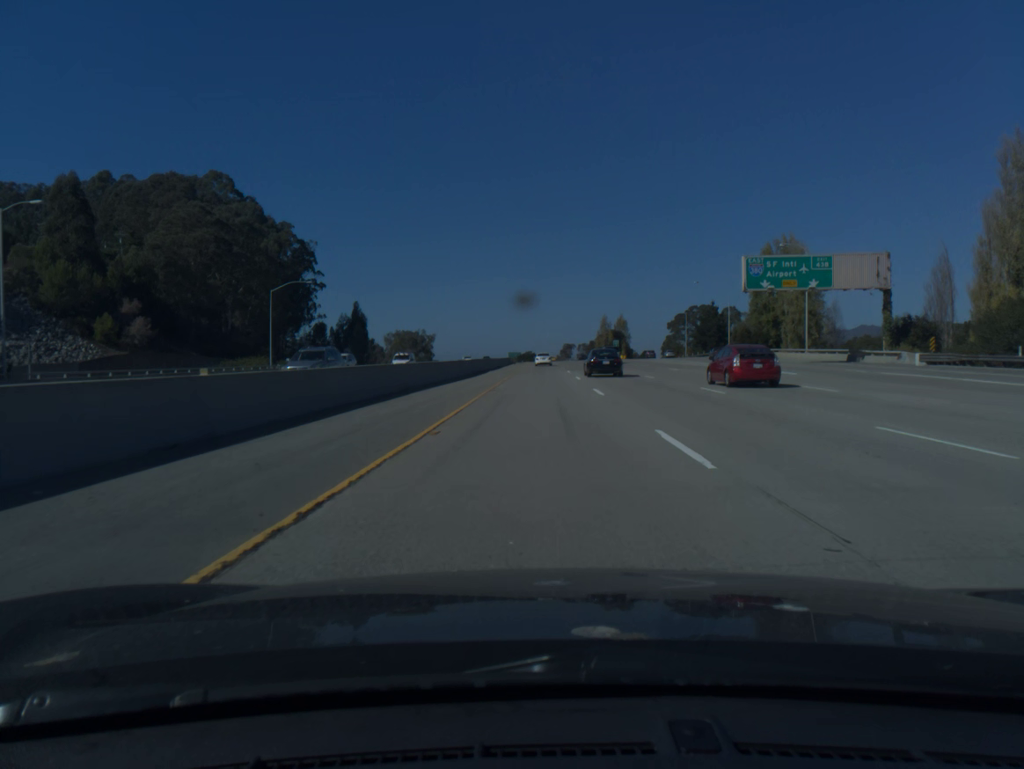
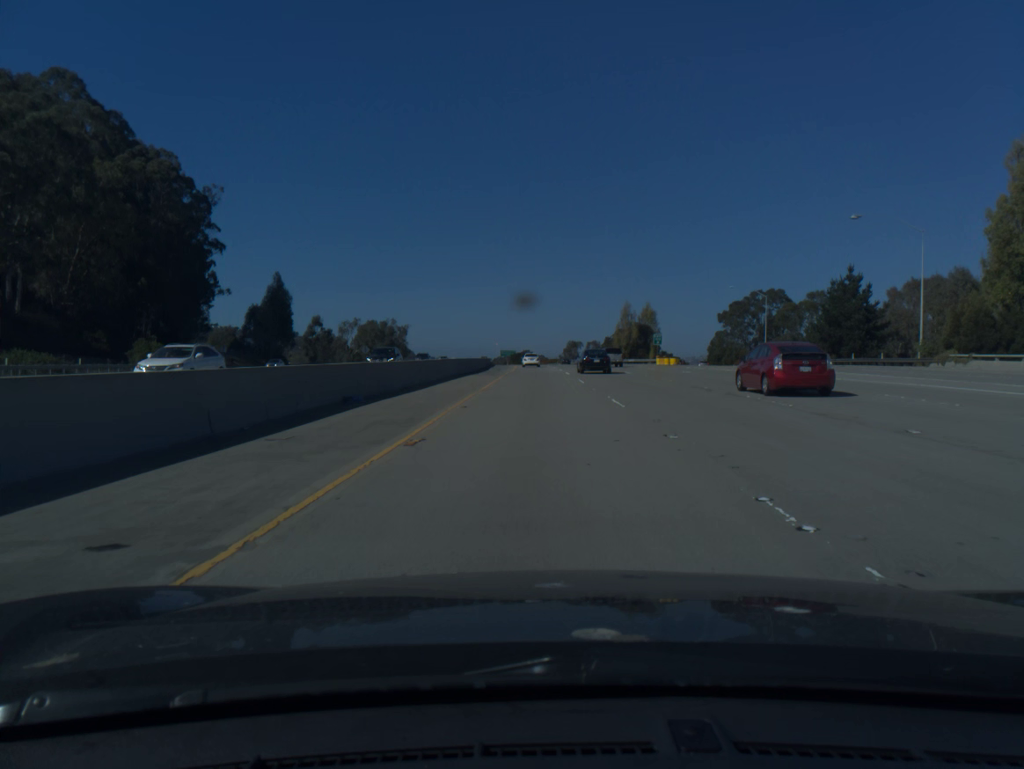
(+0.1, +64.8) m; 0°
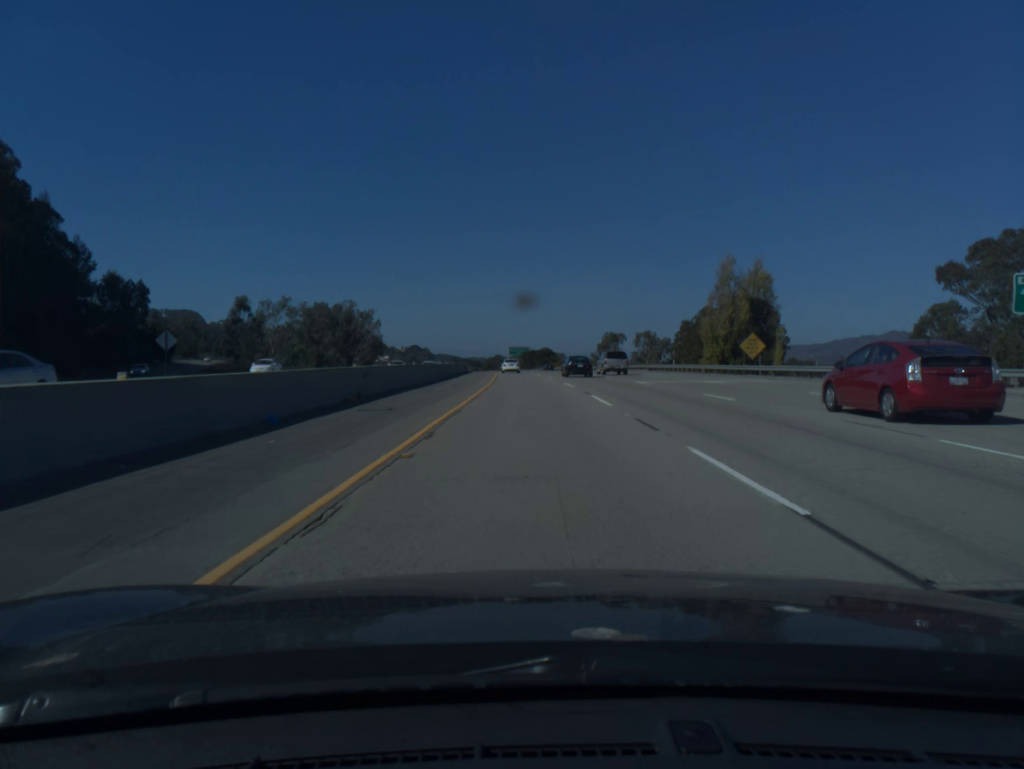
(-0.8, +83.6) m; -1°
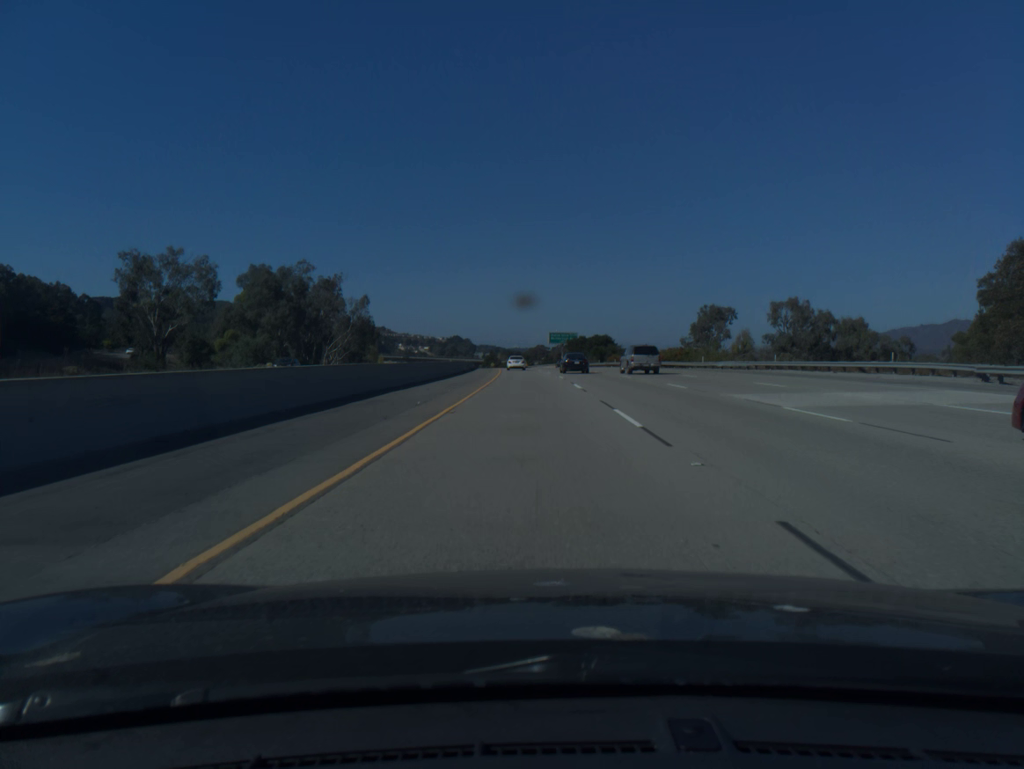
(-1.7, +66.1) m; -3°
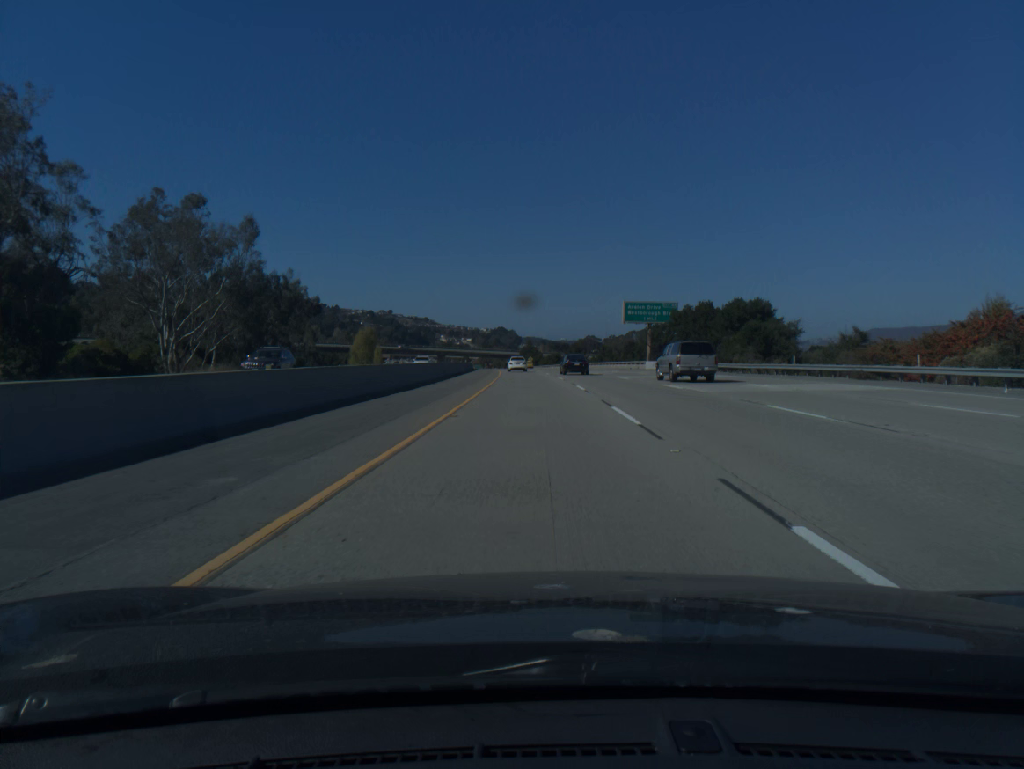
(-2.7, +85.8) m; -3°
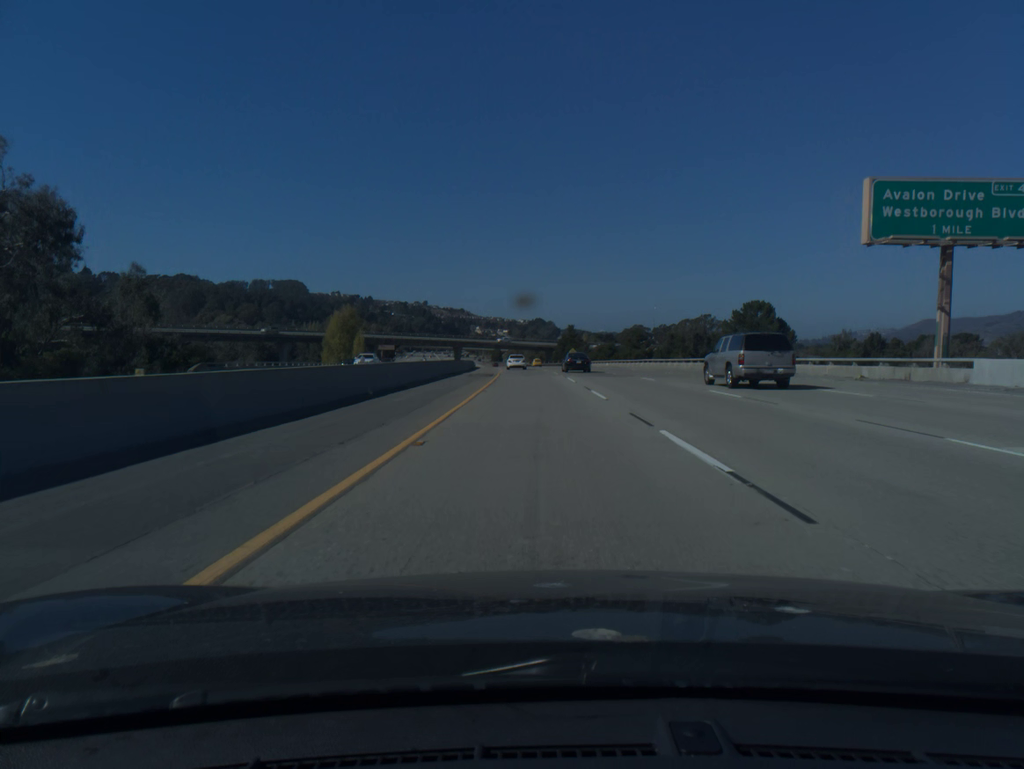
(-1.6, +66.0) m; -3°
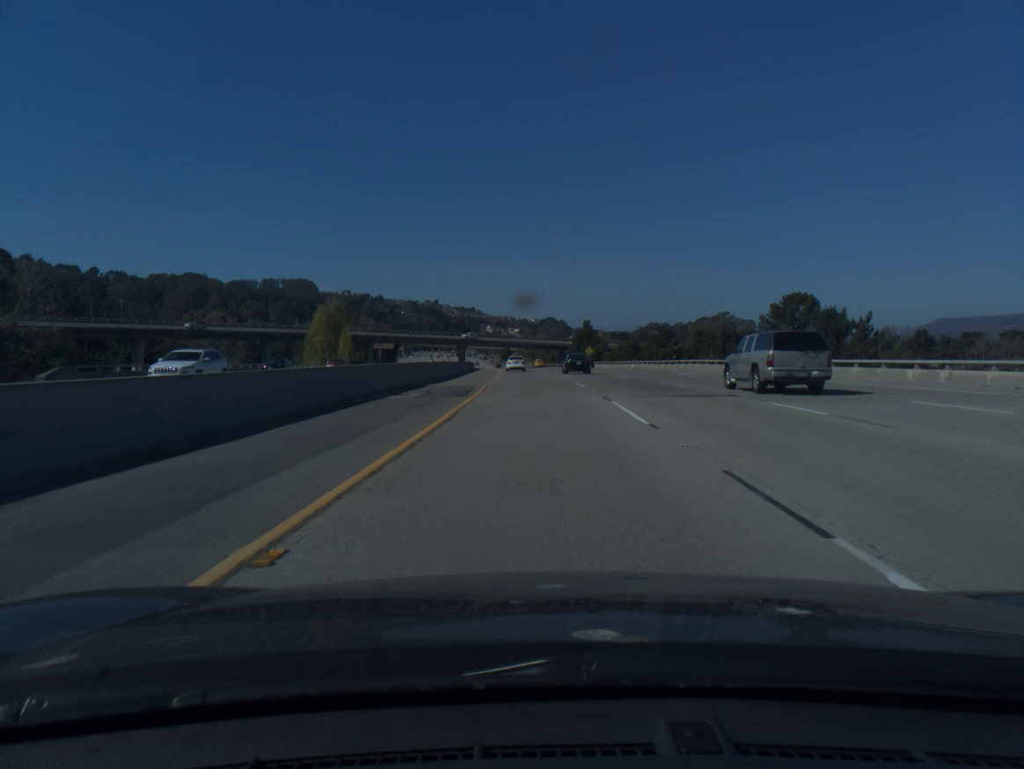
(-0.1, +20.7) m; -1°
